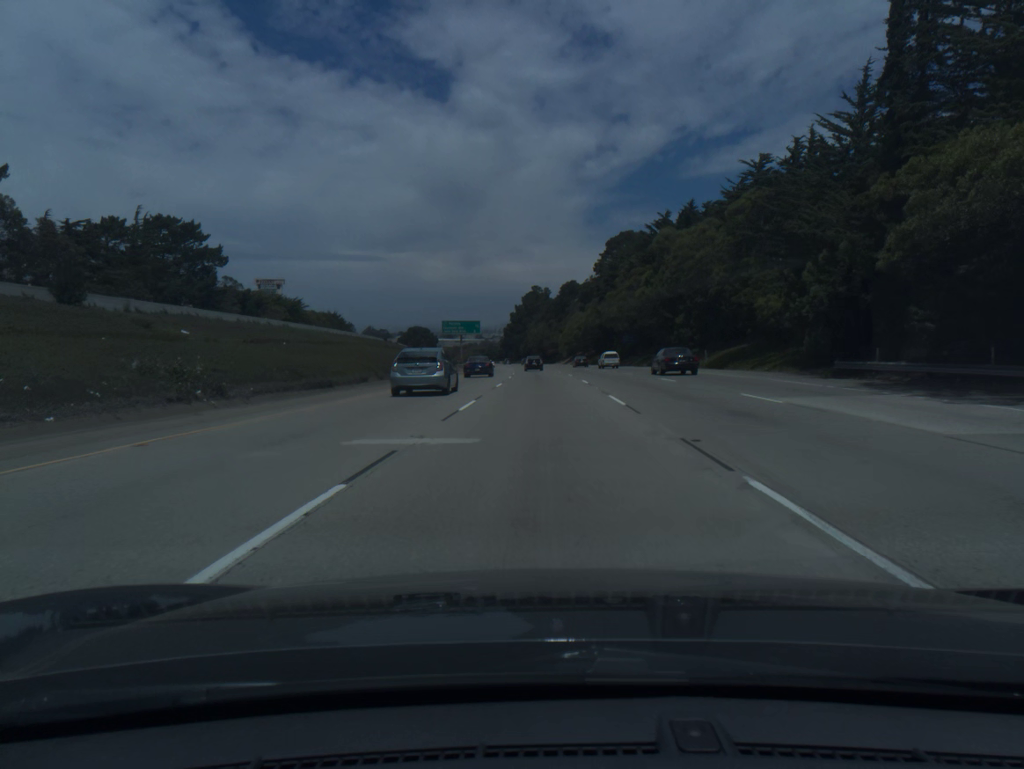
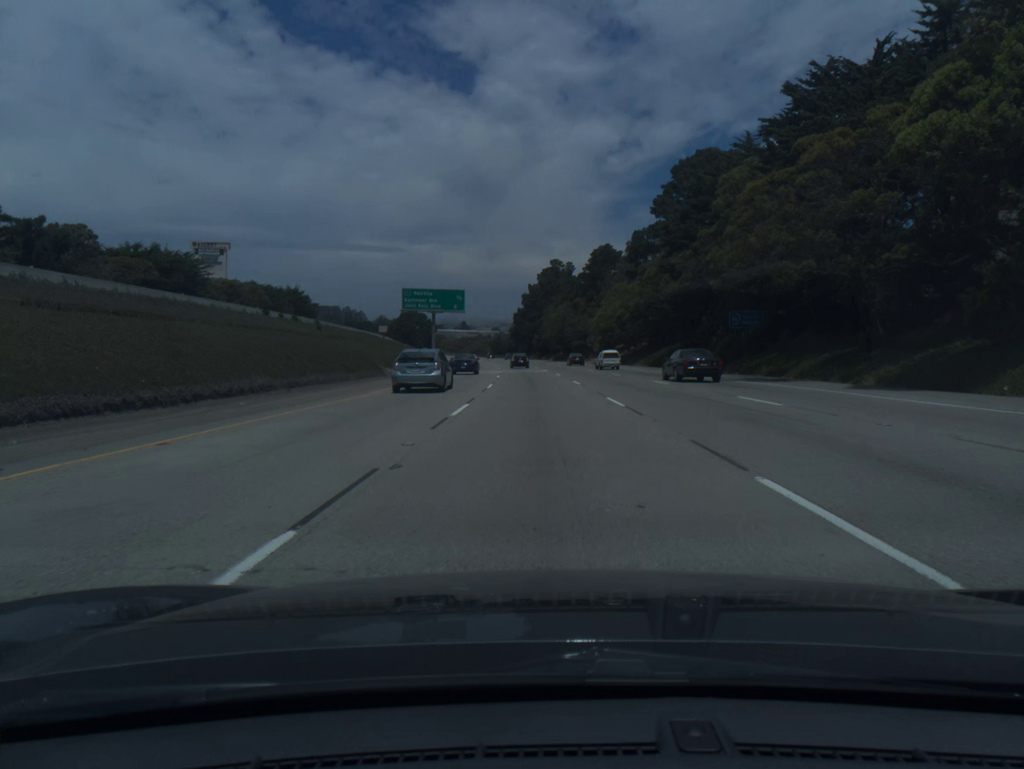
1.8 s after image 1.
(-0.4, +58.1) m; -1°
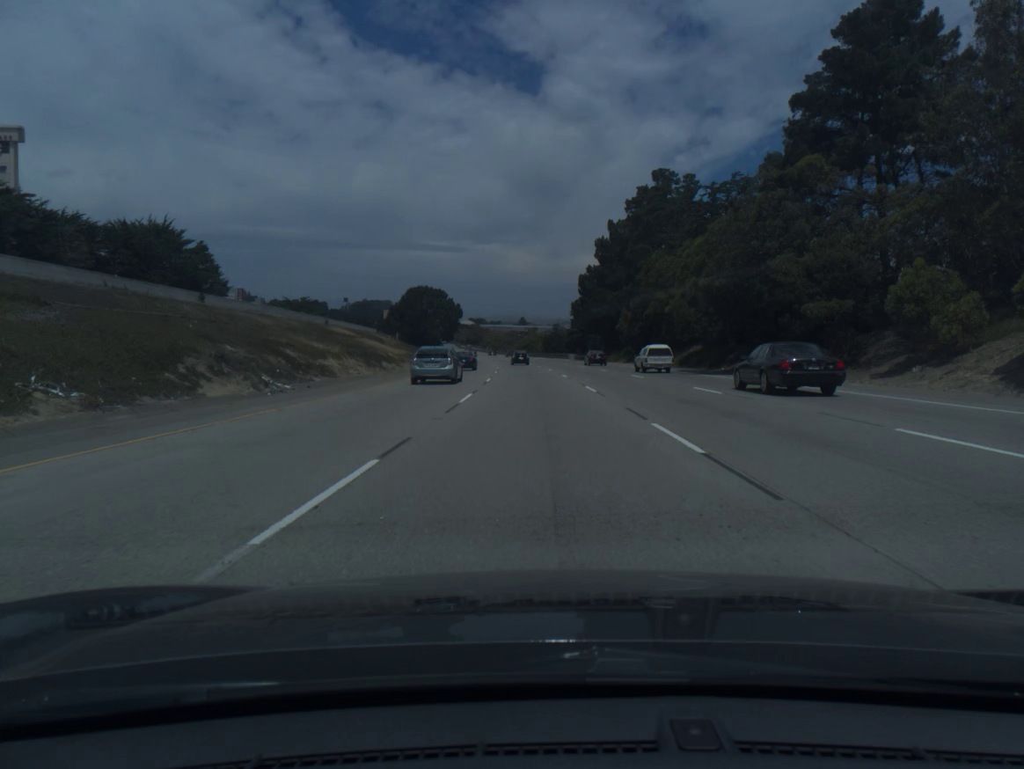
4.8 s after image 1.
(-3.7, +96.8) m; -5°
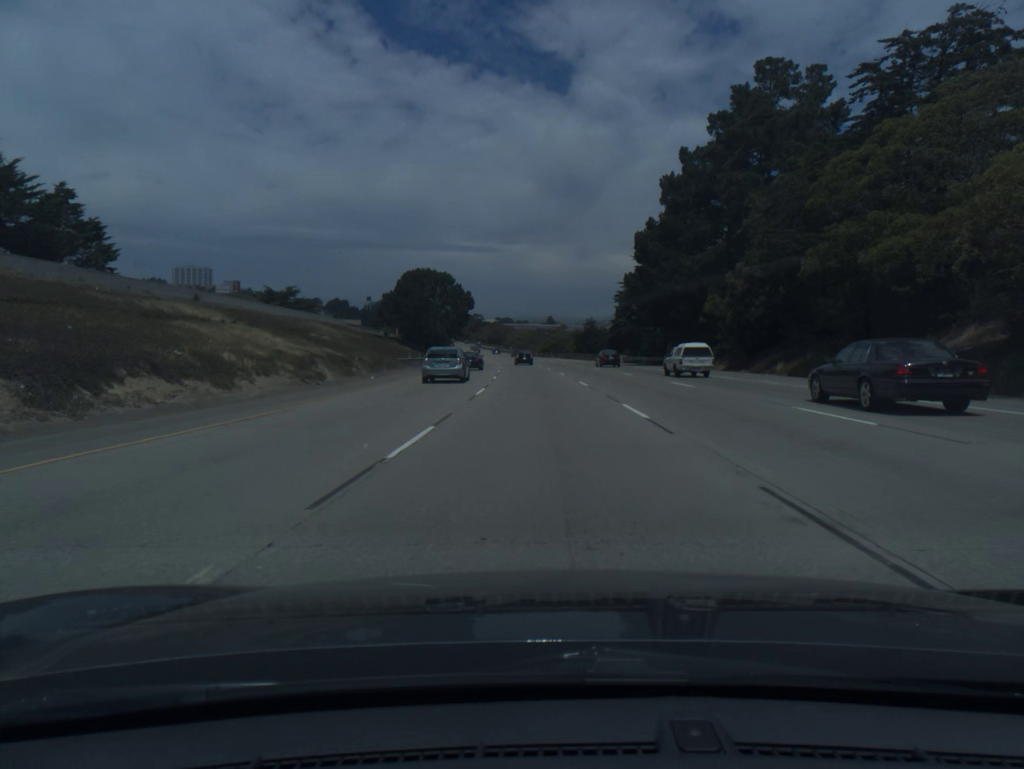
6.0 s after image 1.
(-0.6, +38.8) m; -2°
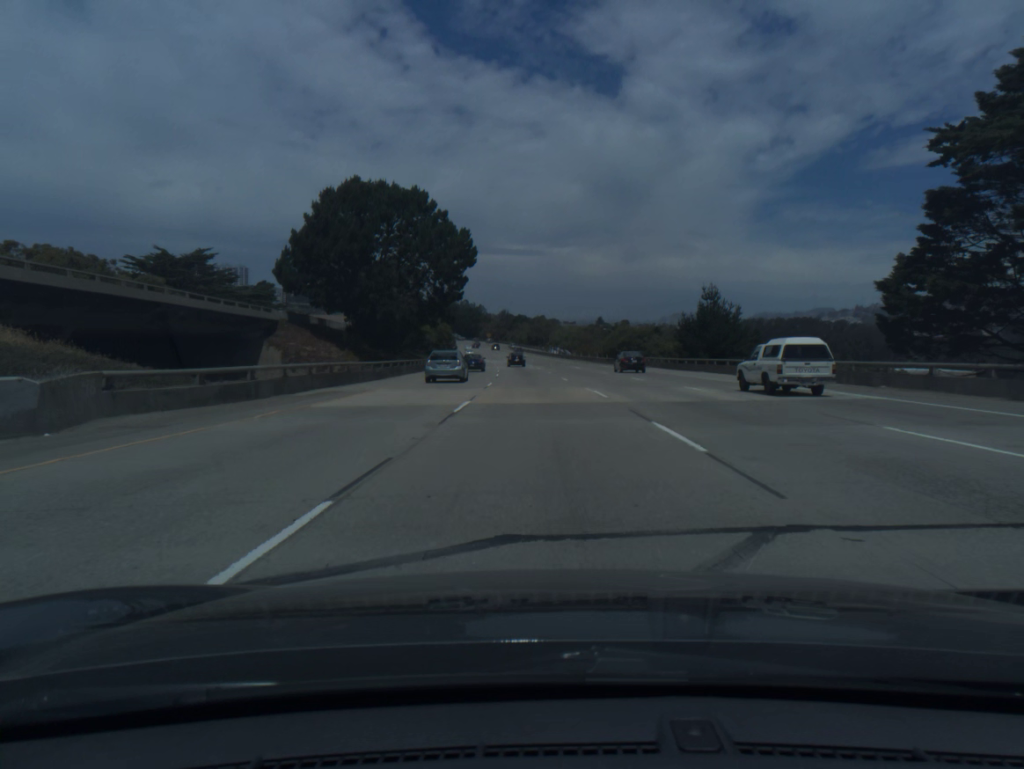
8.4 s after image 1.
(-2.3, +77.4) m; -3°
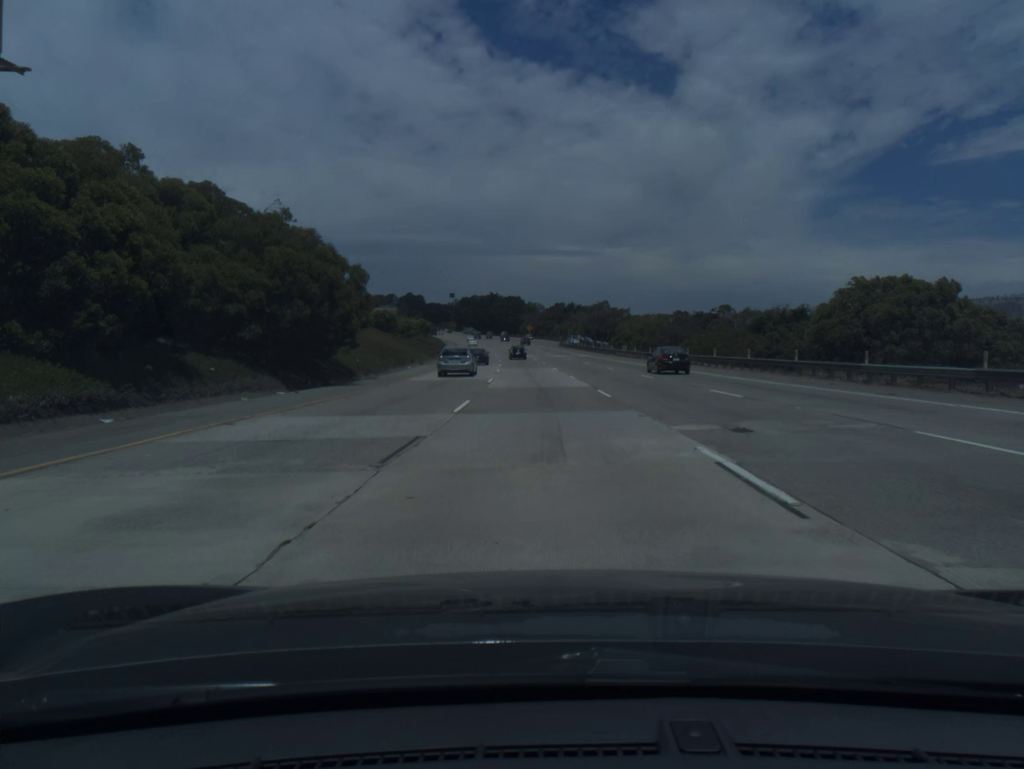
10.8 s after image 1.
(-2.5, +77.4) m; -4°
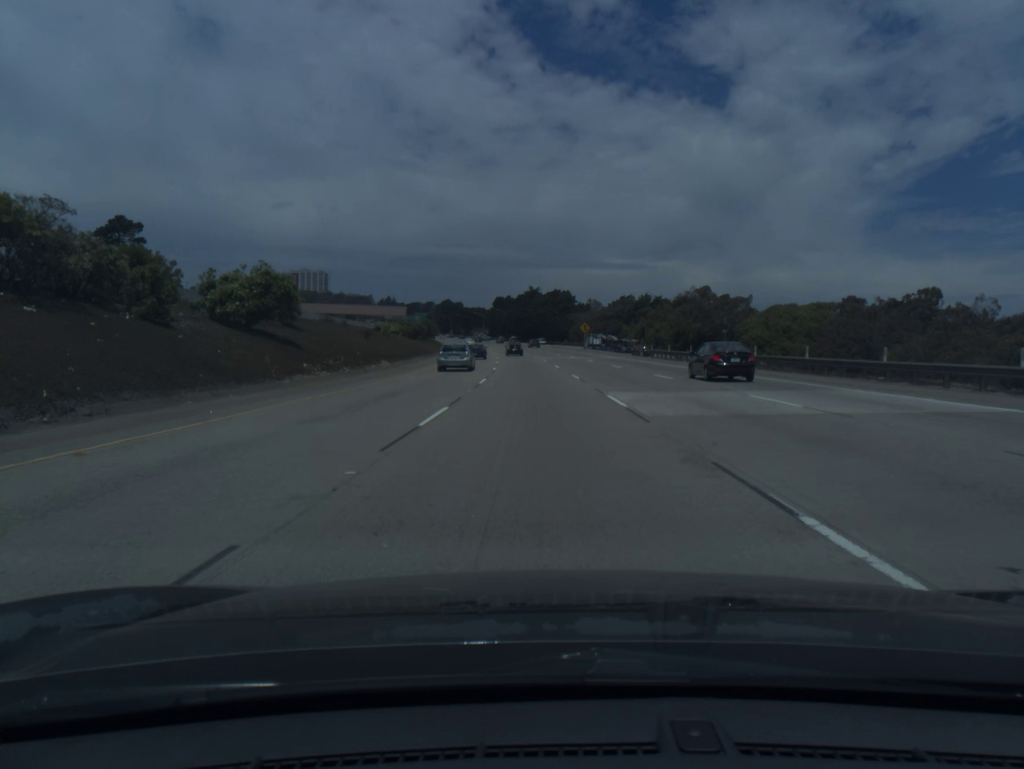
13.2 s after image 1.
(-2.3, +77.3) m; -4°
